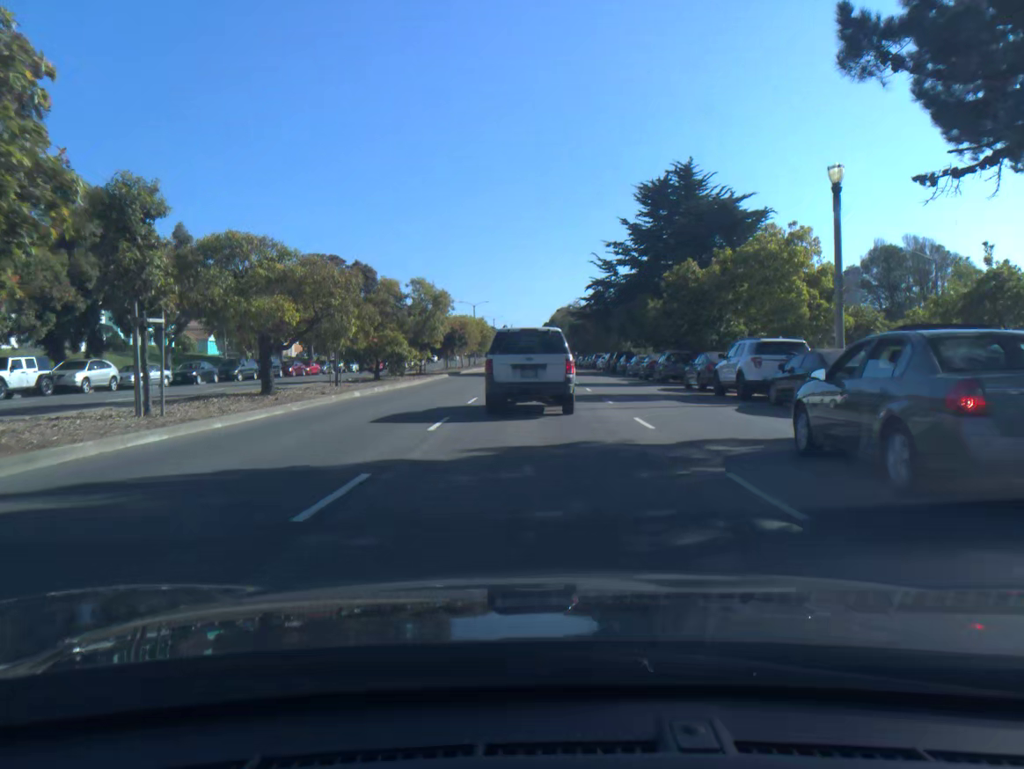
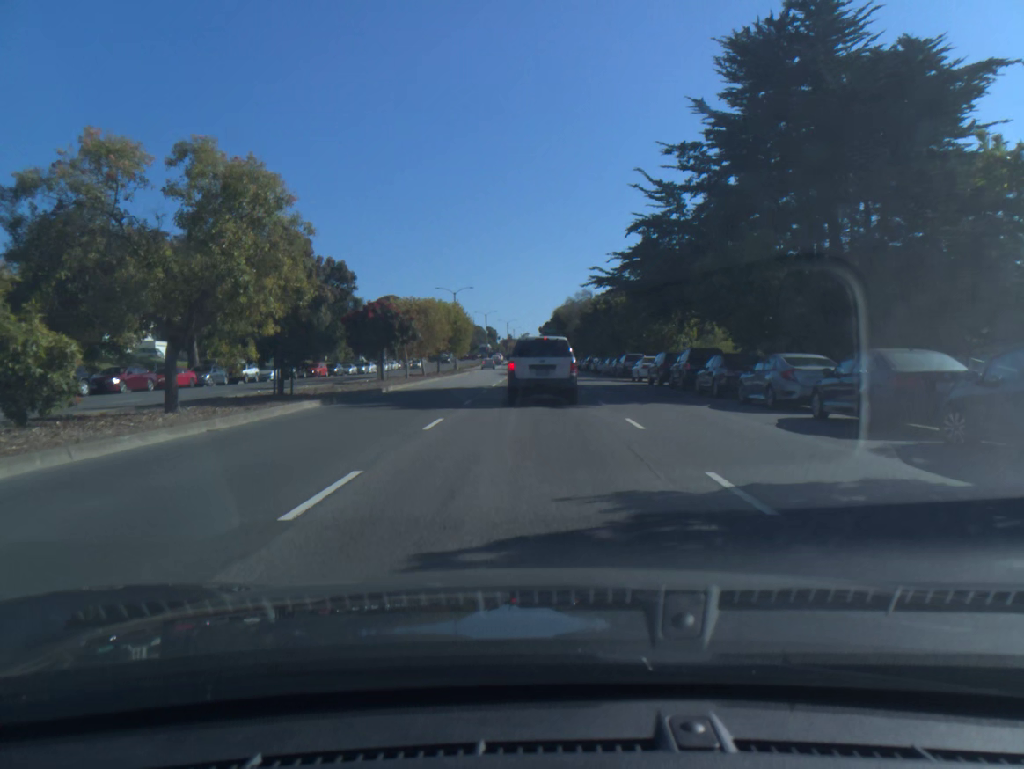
(0.0, +28.6) m; 0°
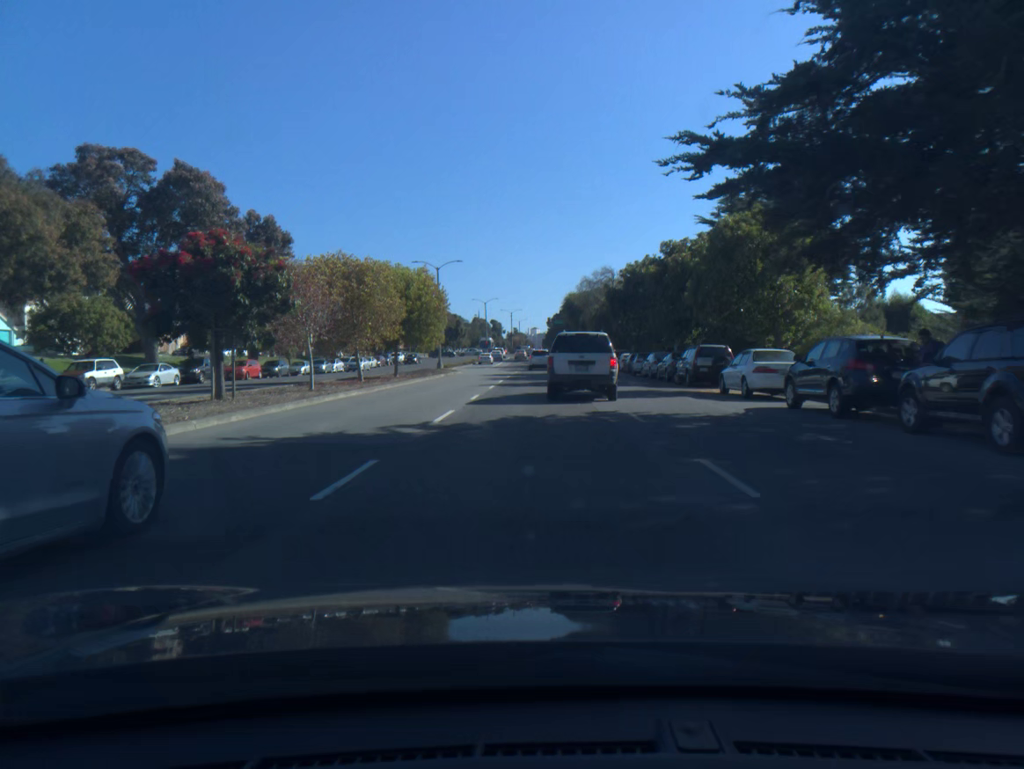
(-0.1, +21.1) m; -1°
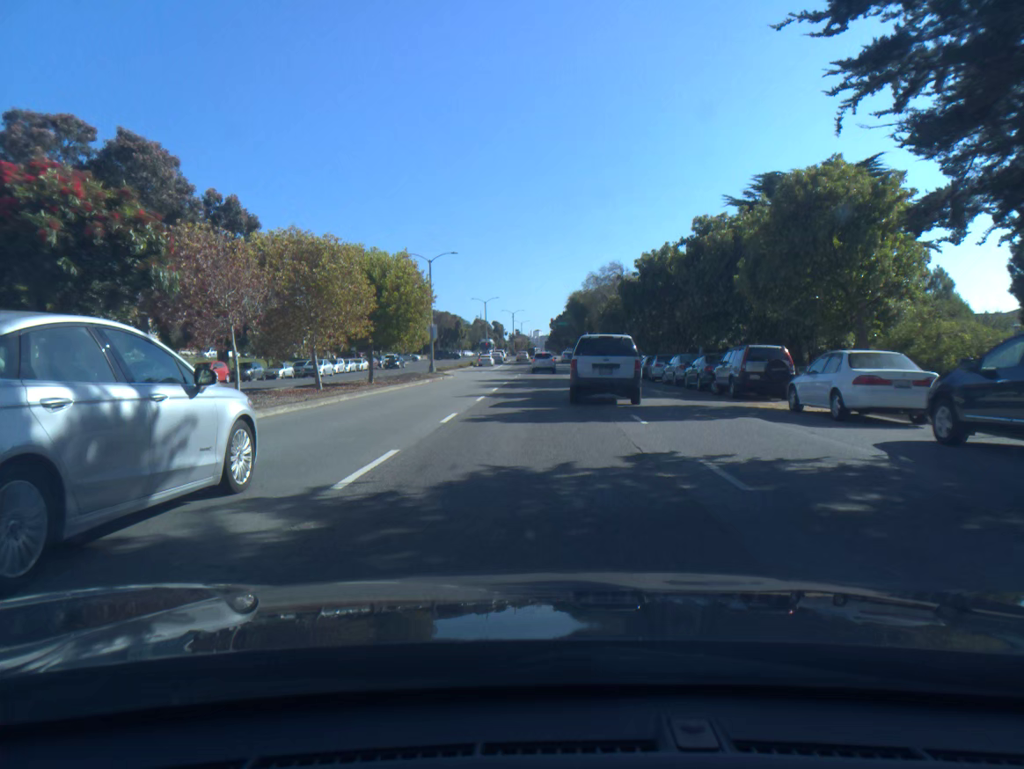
(0.0, +6.8) m; 0°
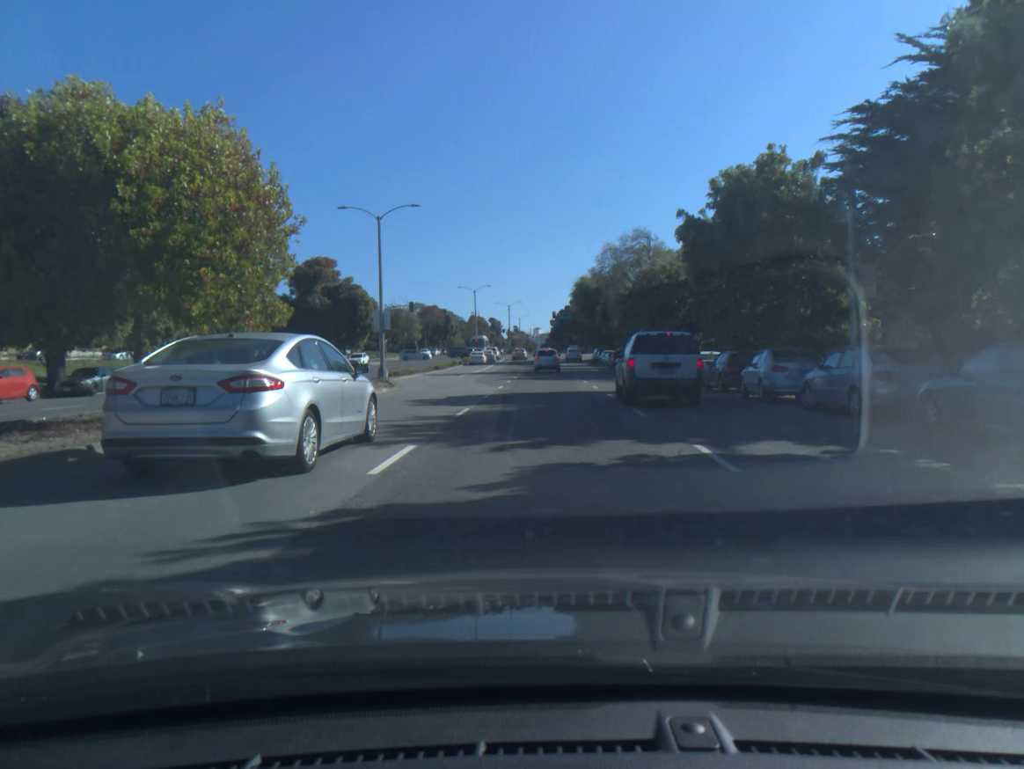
(0.0, +20.3) m; 0°
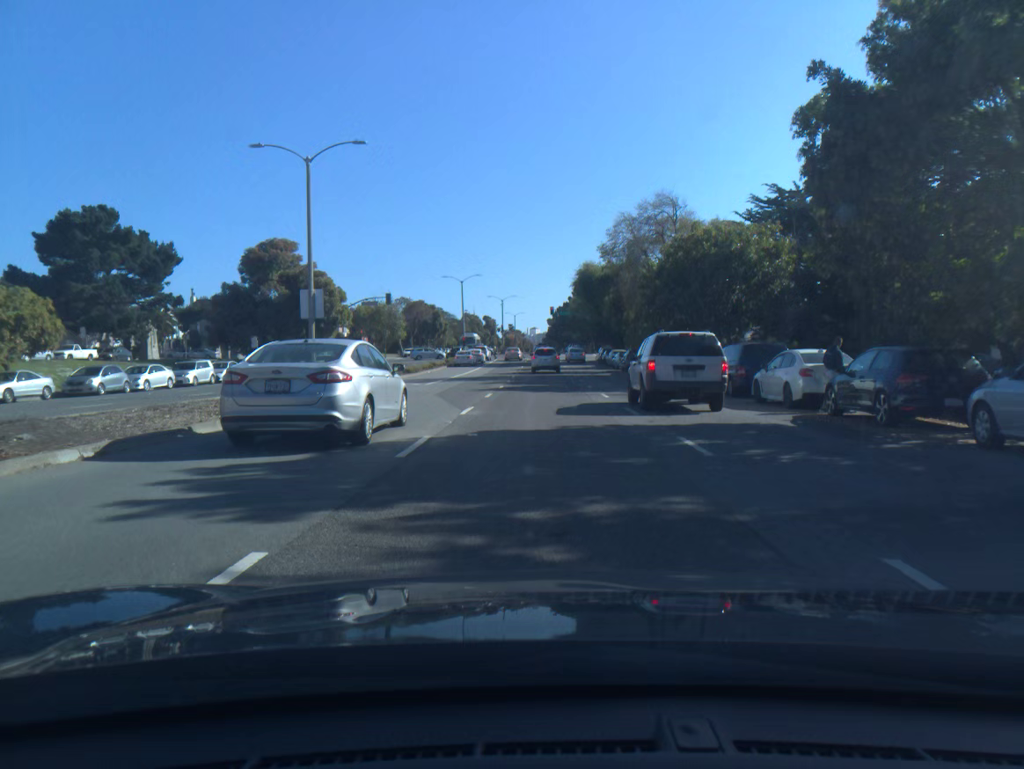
(0.0, +12.9) m; 0°
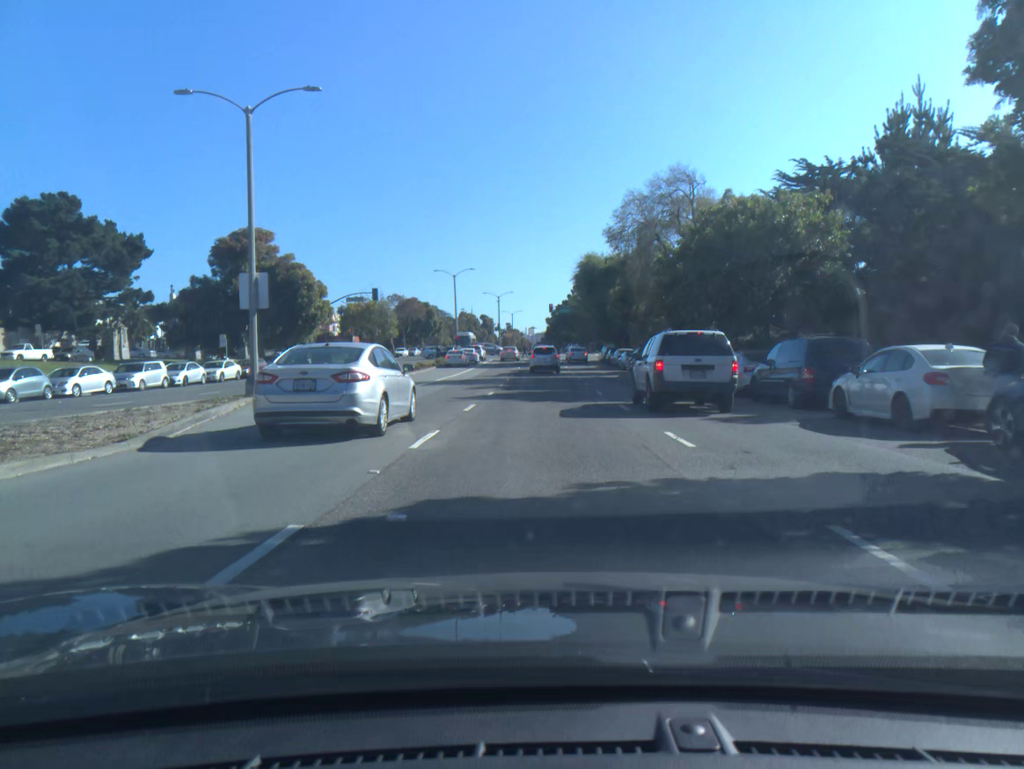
(0.0, +6.2) m; 0°
